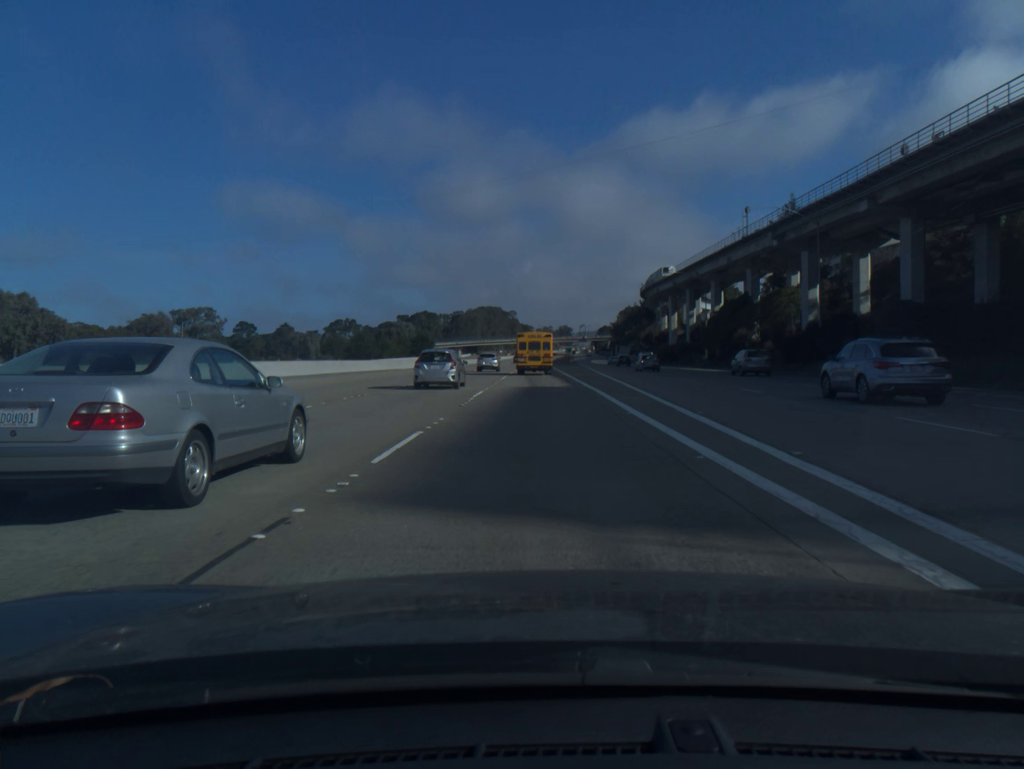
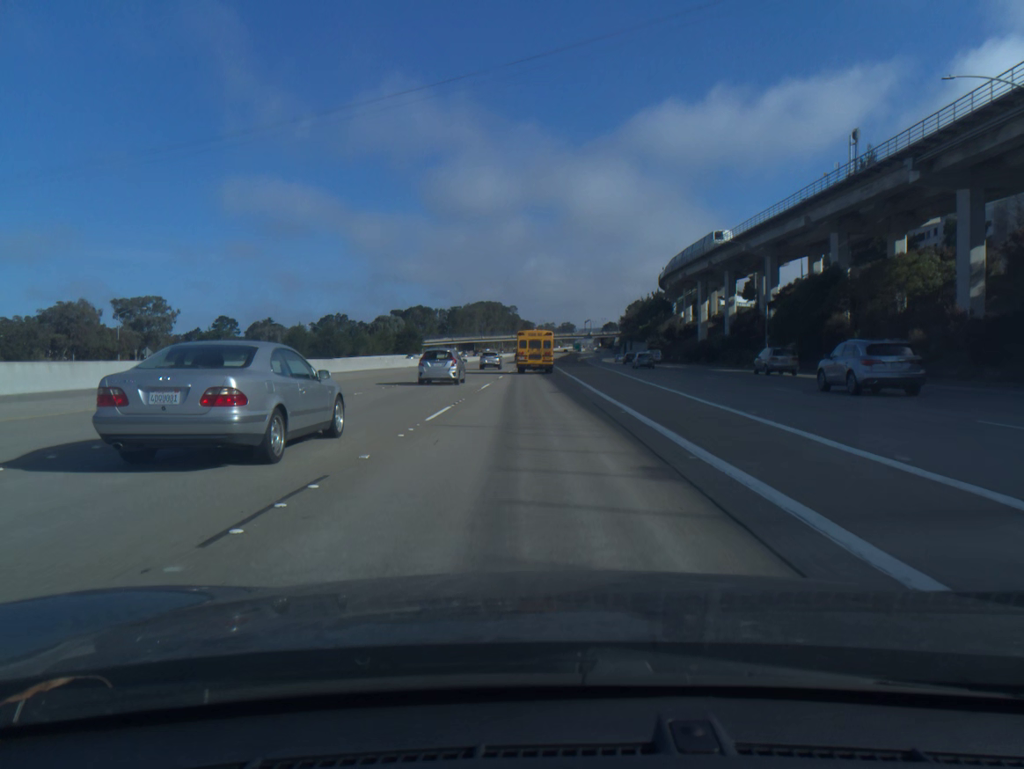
(0.0, +29.9) m; 0°
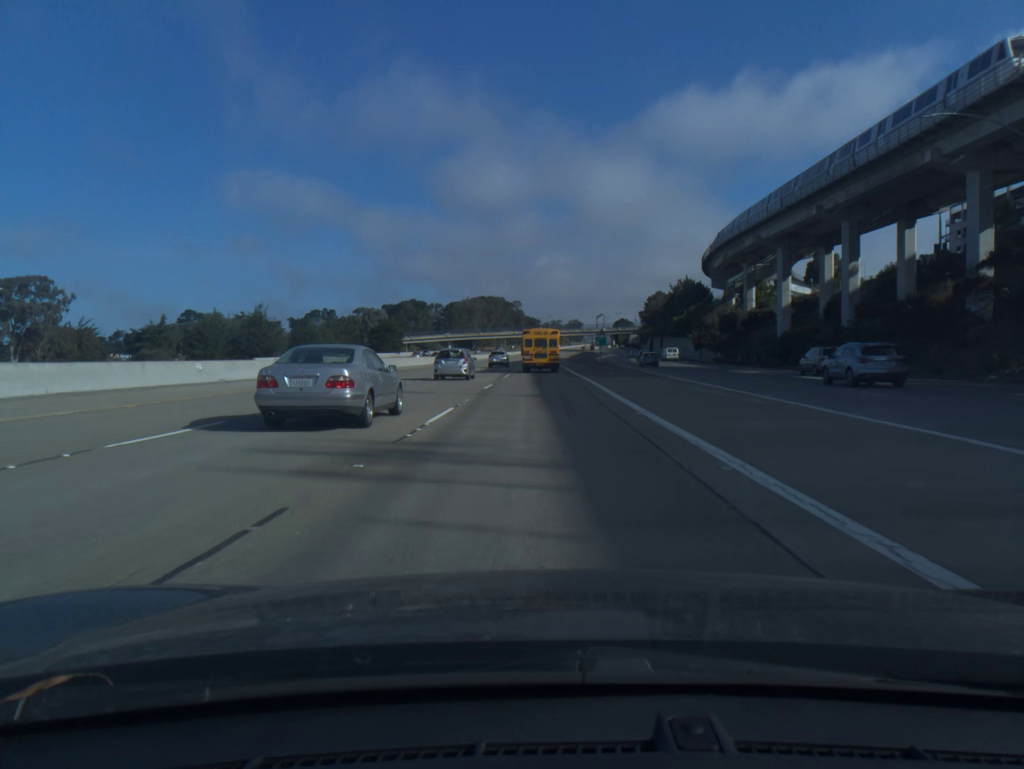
(-0.3, +44.4) m; 0°
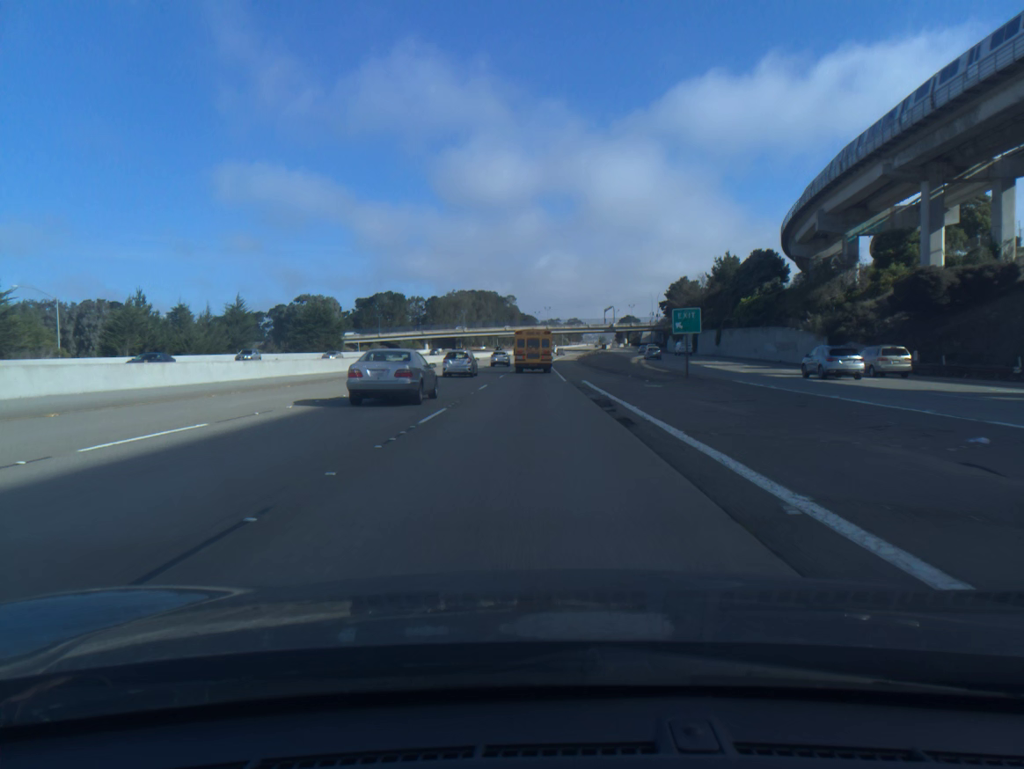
(+0.2, +58.6) m; 0°
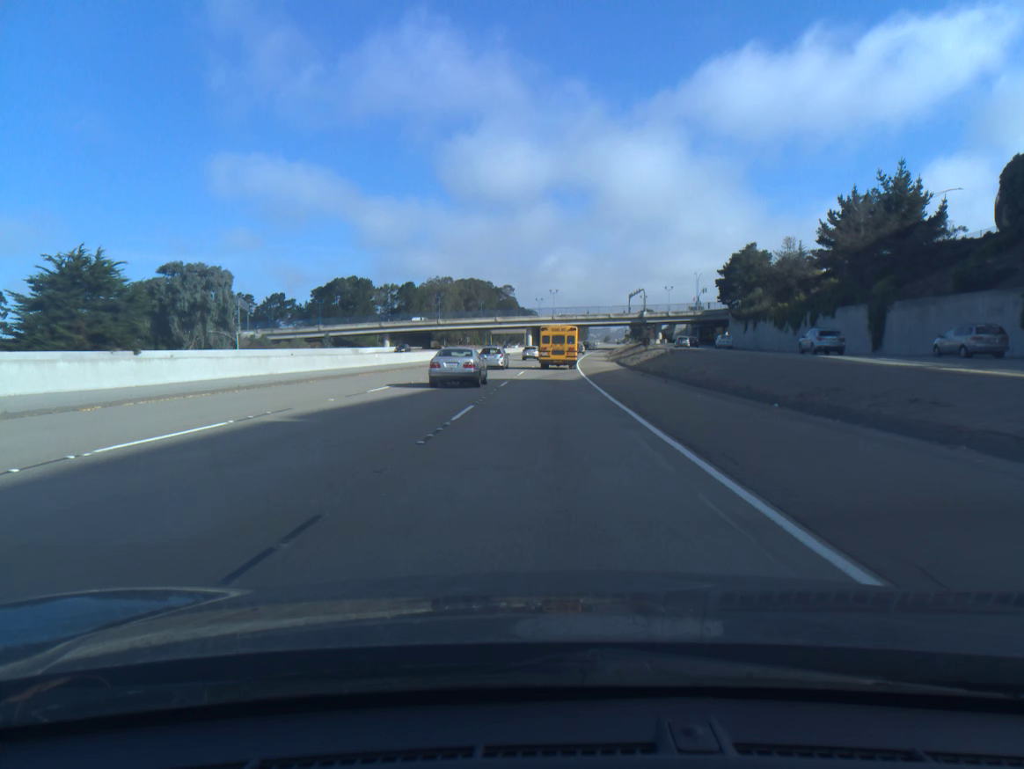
(-0.6, +72.4) m; 0°
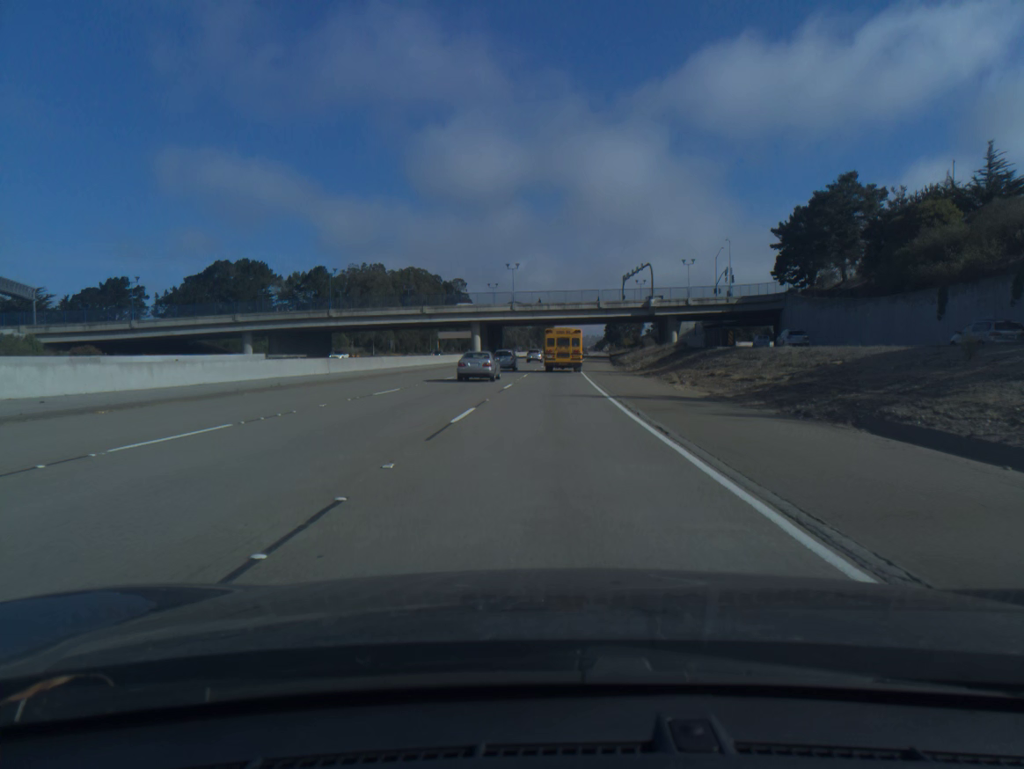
(+1.6, +71.7) m; +3°
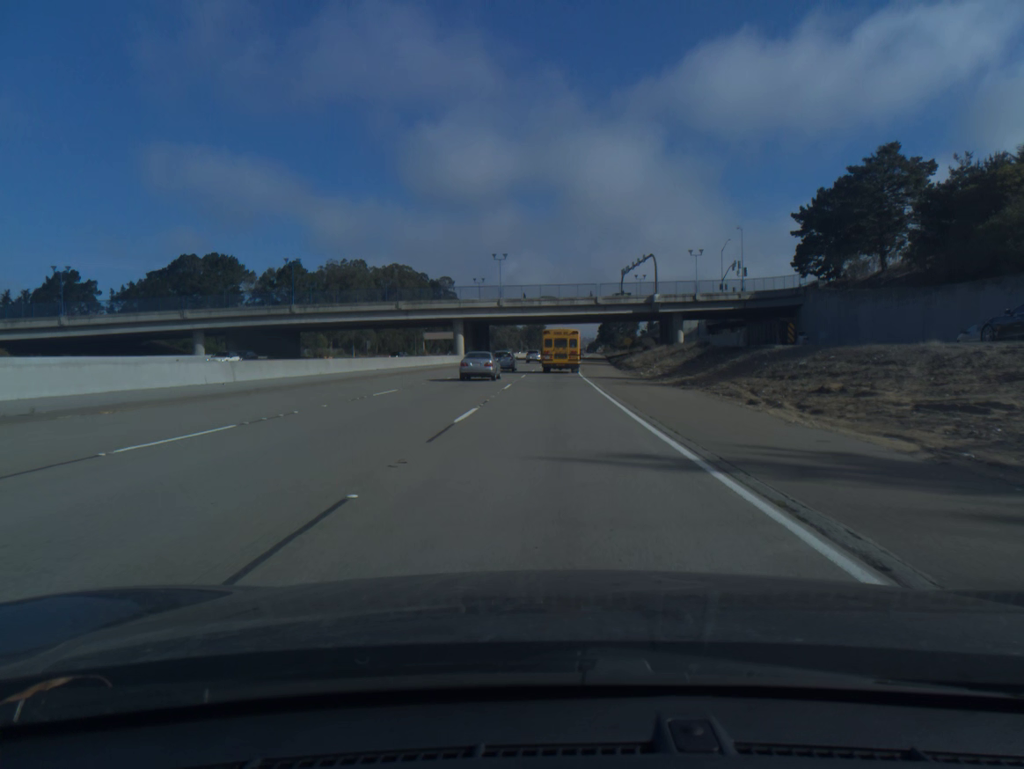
(+0.1, +14.3) m; +1°
